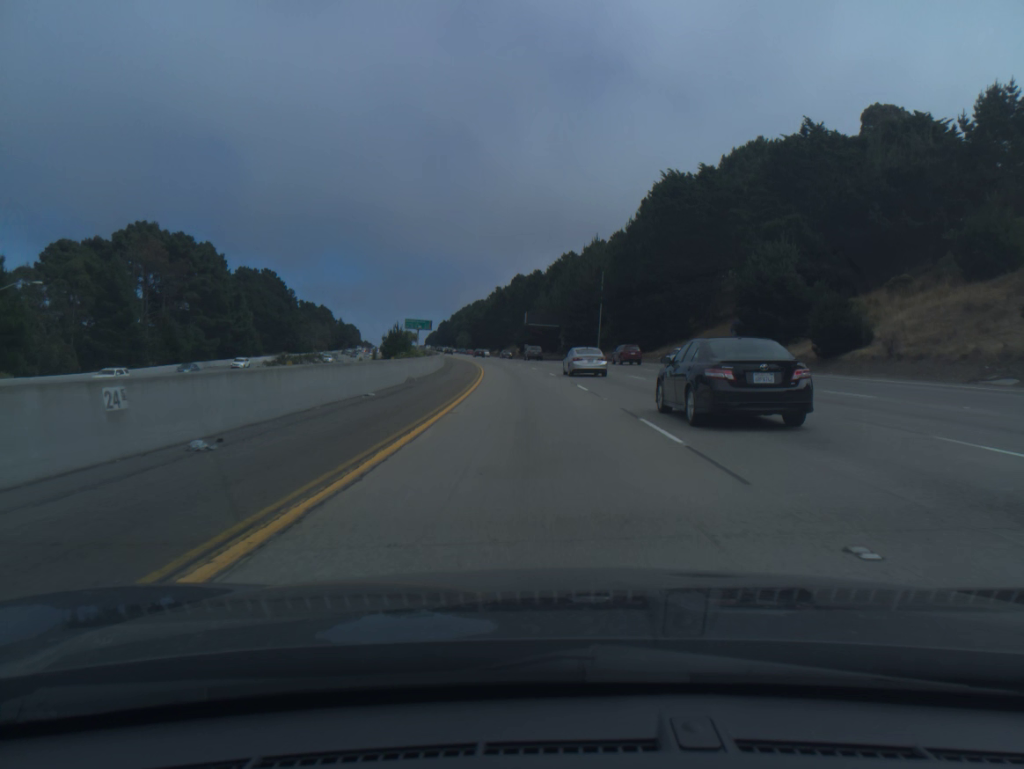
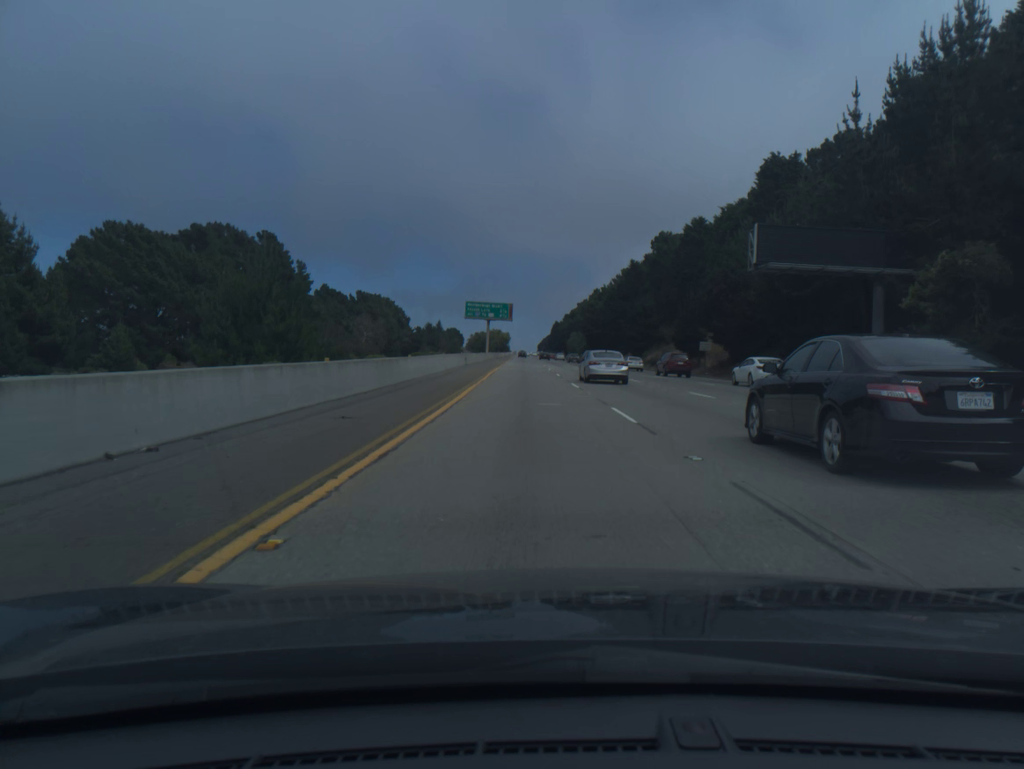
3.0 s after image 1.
(-7.5, +98.0) m; -8°
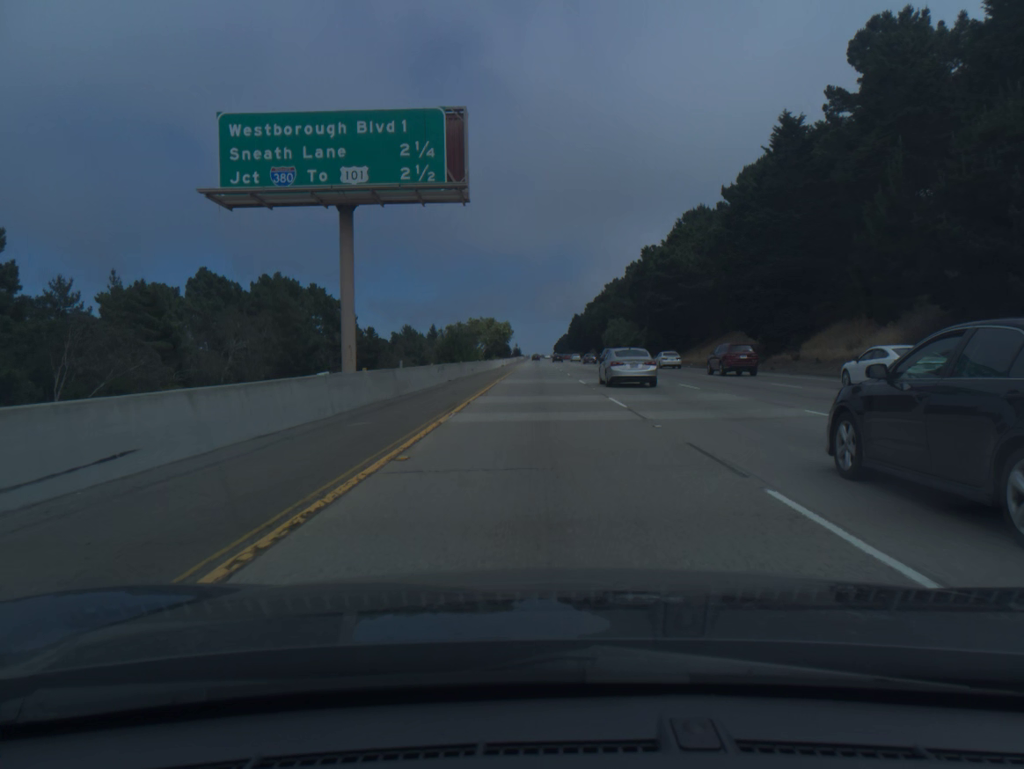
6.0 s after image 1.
(-2.5, +98.3) m; -1°
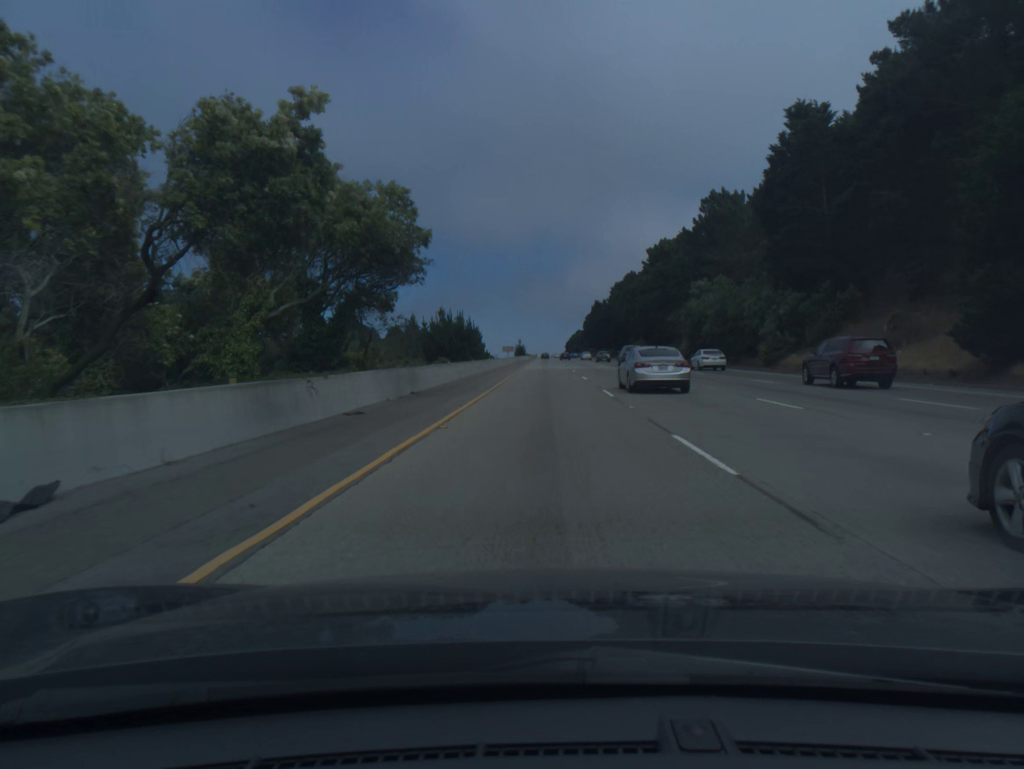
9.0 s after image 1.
(-0.6, +98.1) m; -1°
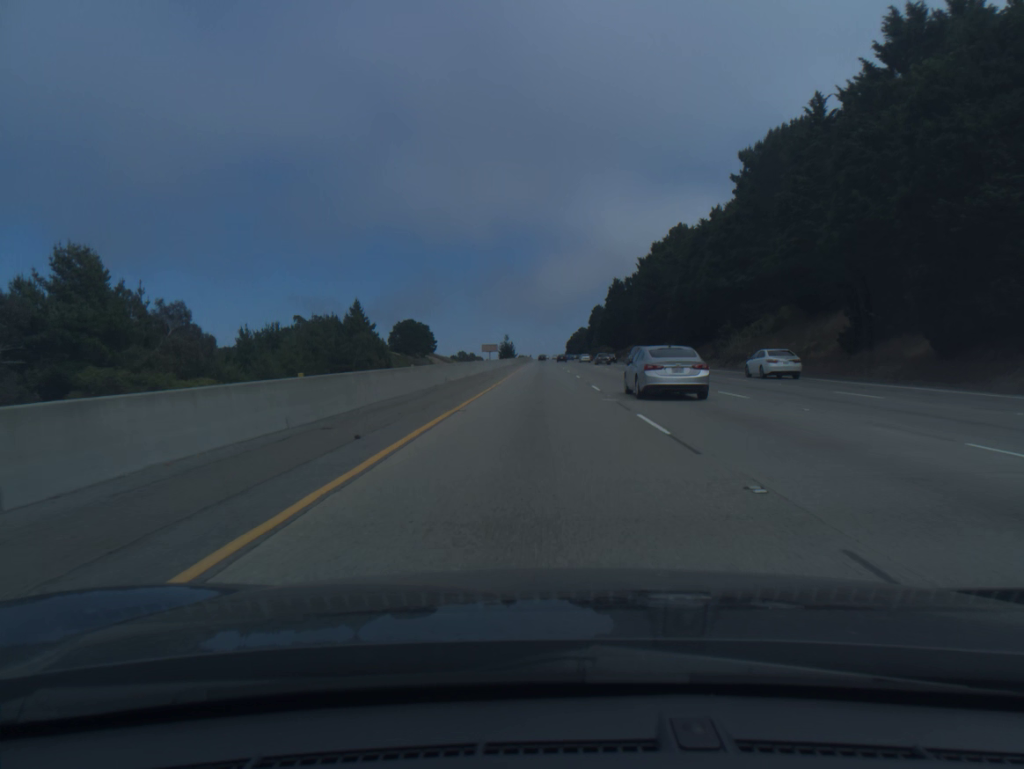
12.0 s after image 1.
(+0.4, +98.2) m; 0°
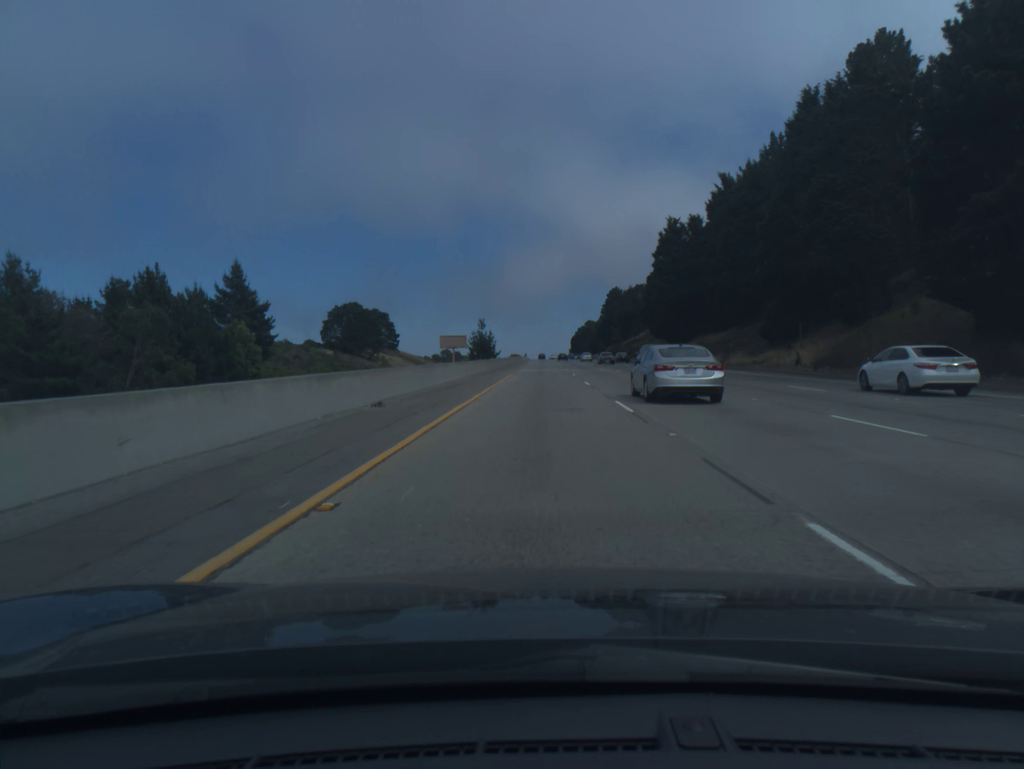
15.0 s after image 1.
(0.0, +97.8) m; 0°
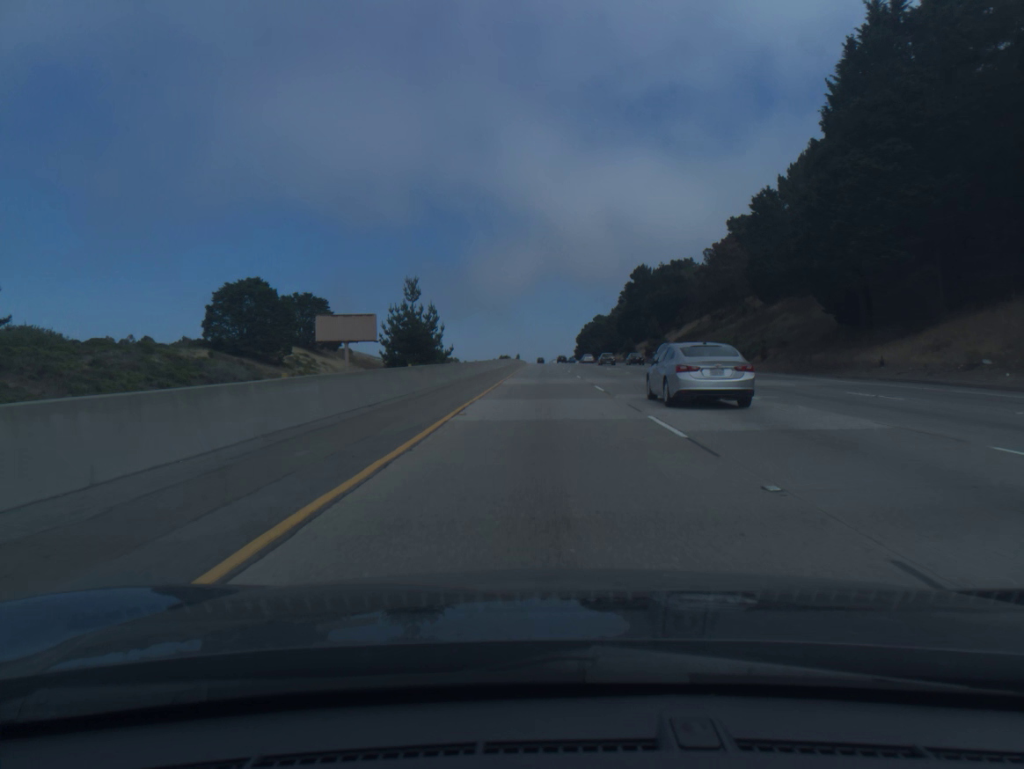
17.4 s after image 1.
(-0.2, +78.3) m; 0°
